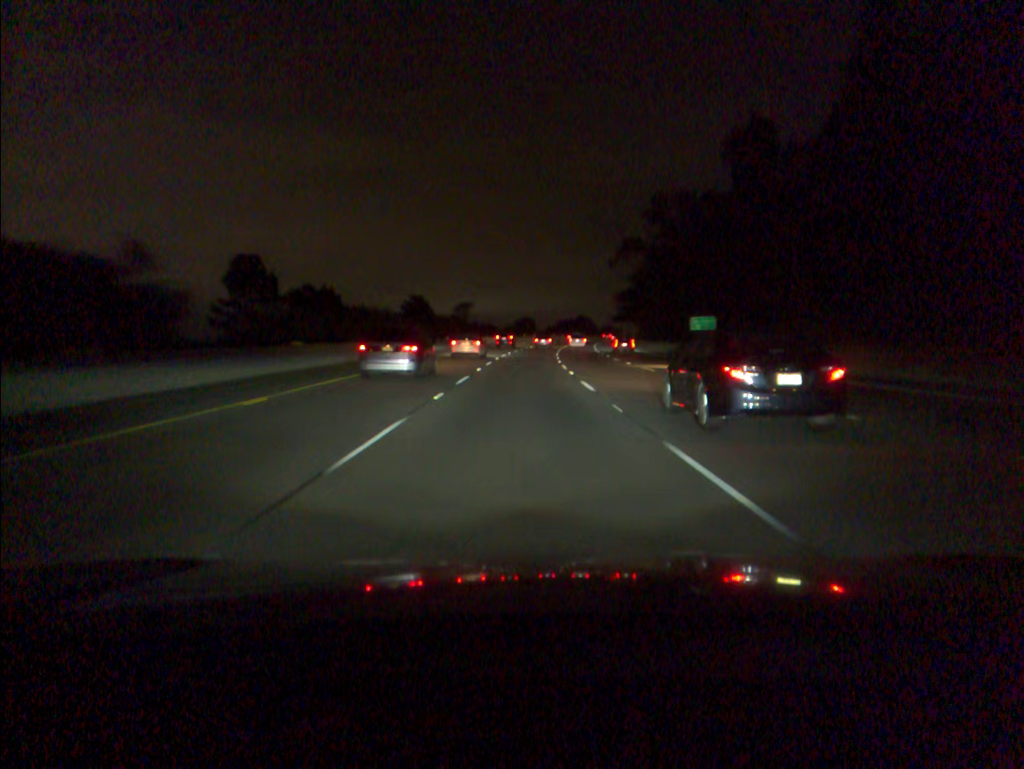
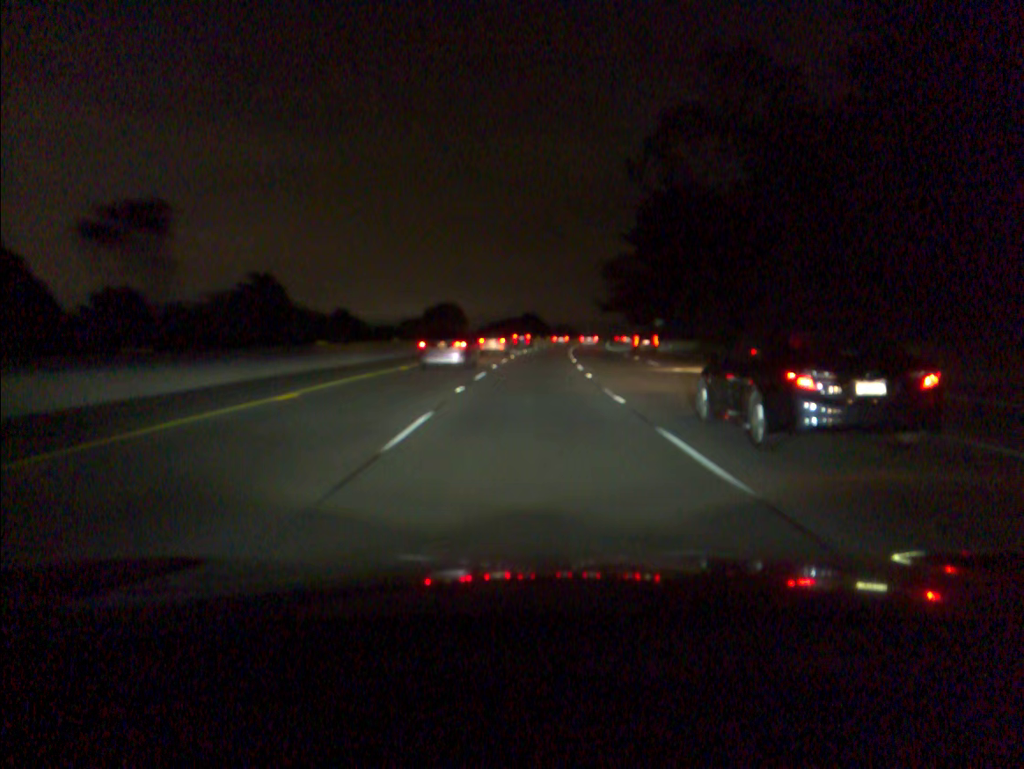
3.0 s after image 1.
(+2.4, +86.1) m; +4°
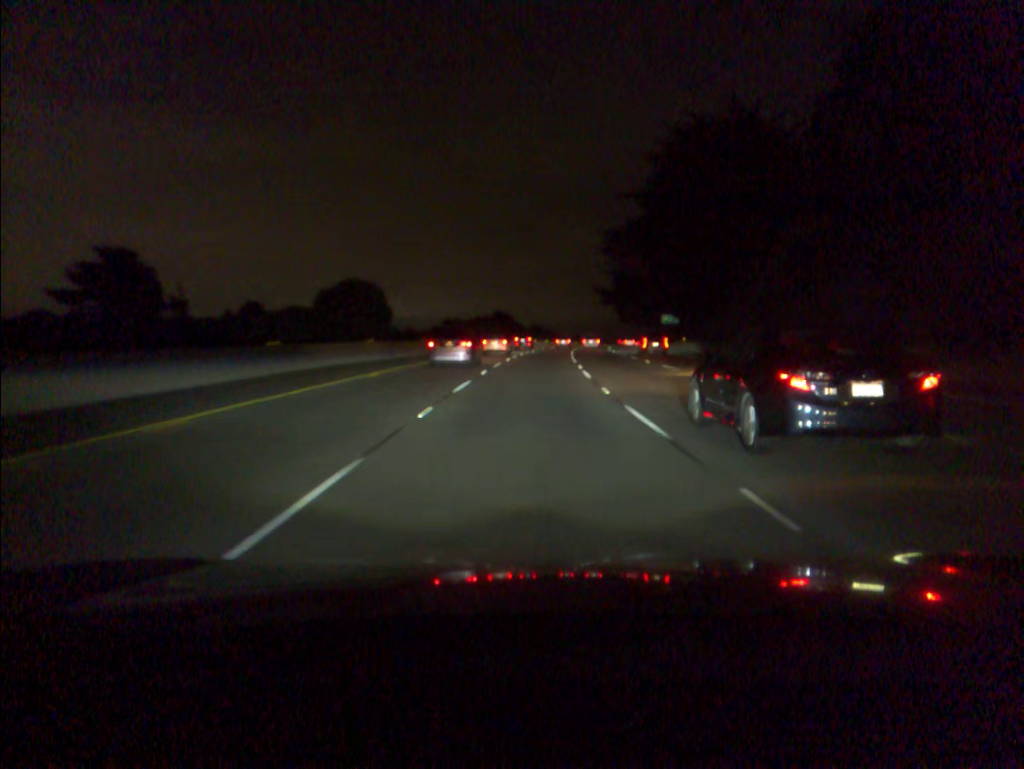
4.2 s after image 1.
(+0.6, +34.4) m; +2°
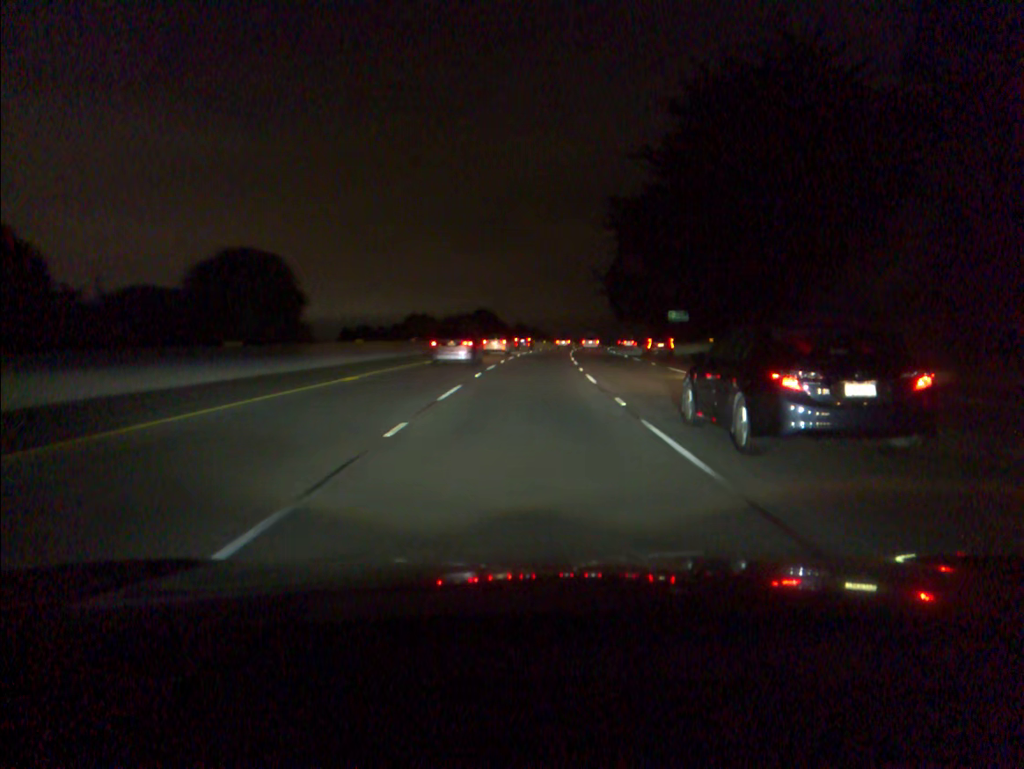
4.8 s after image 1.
(+0.2, +17.2) m; +1°
